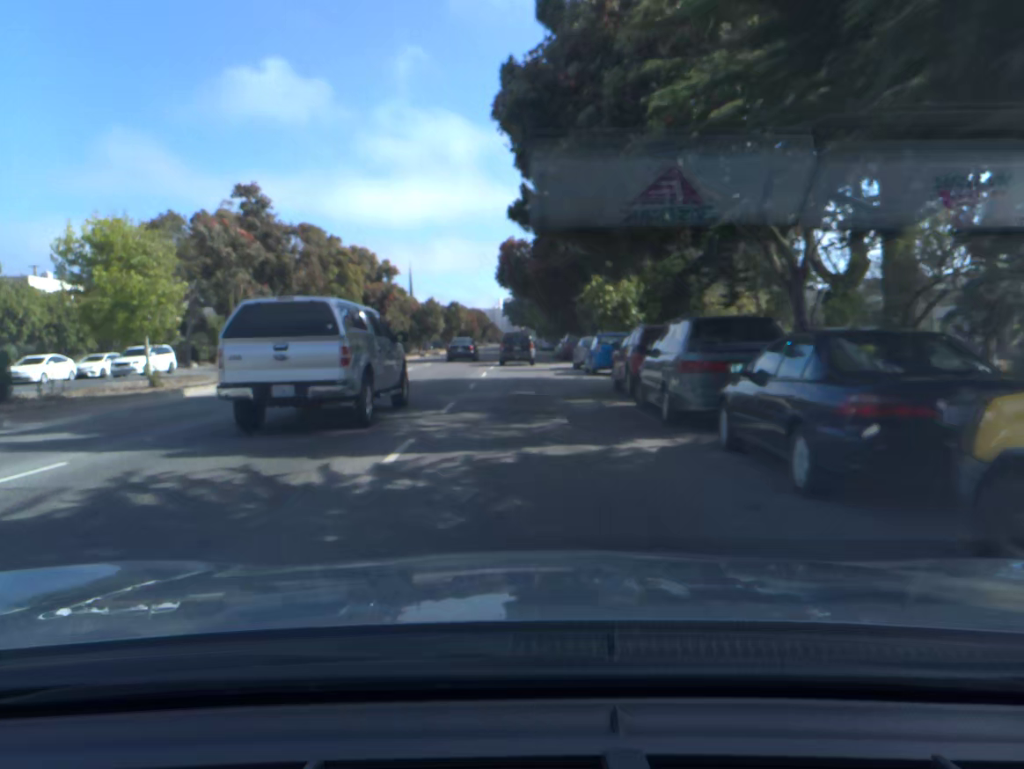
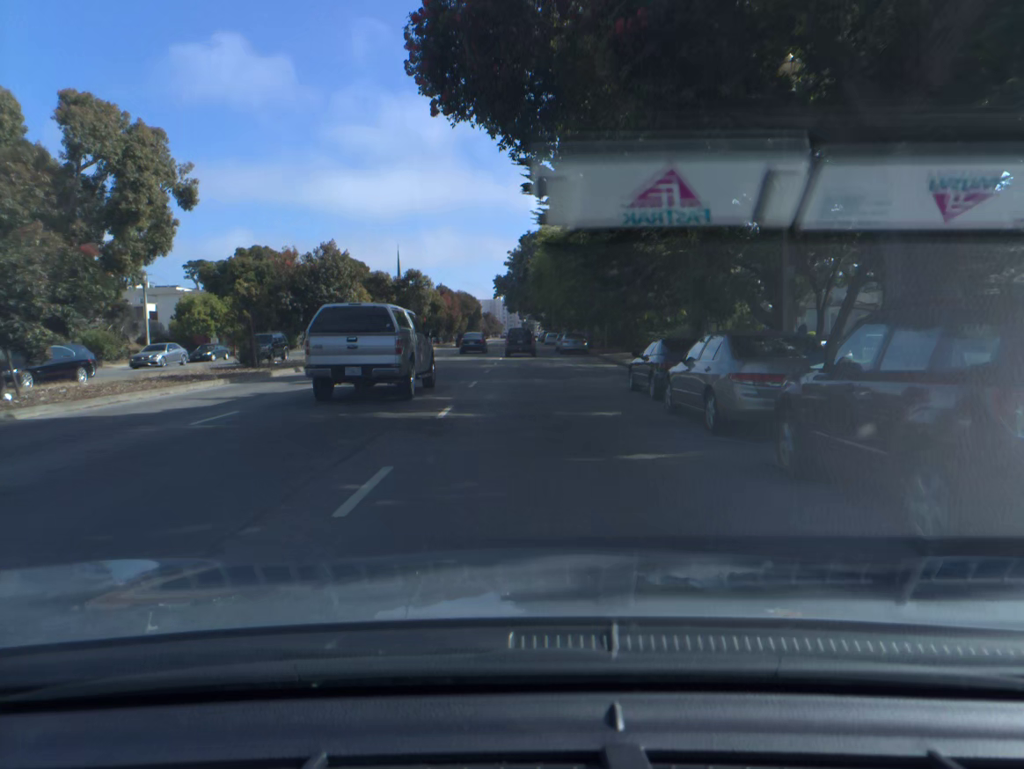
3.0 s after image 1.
(-0.3, +45.2) m; 0°
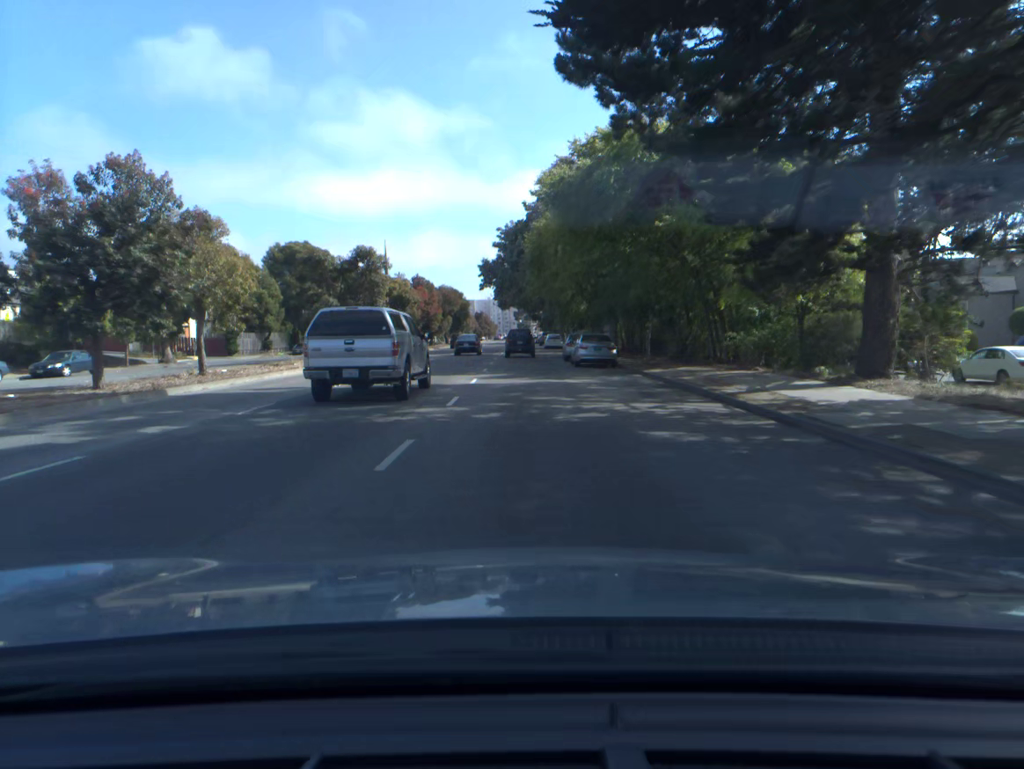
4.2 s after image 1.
(+0.1, +19.3) m; 0°
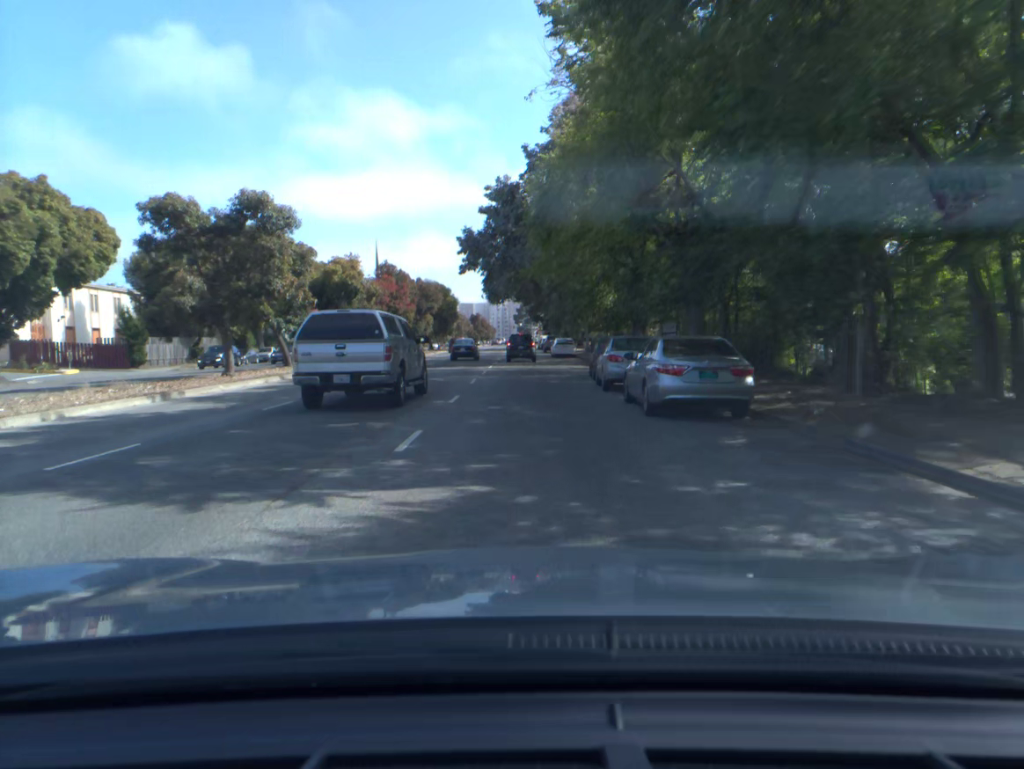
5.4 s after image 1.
(0.0, +20.2) m; 0°
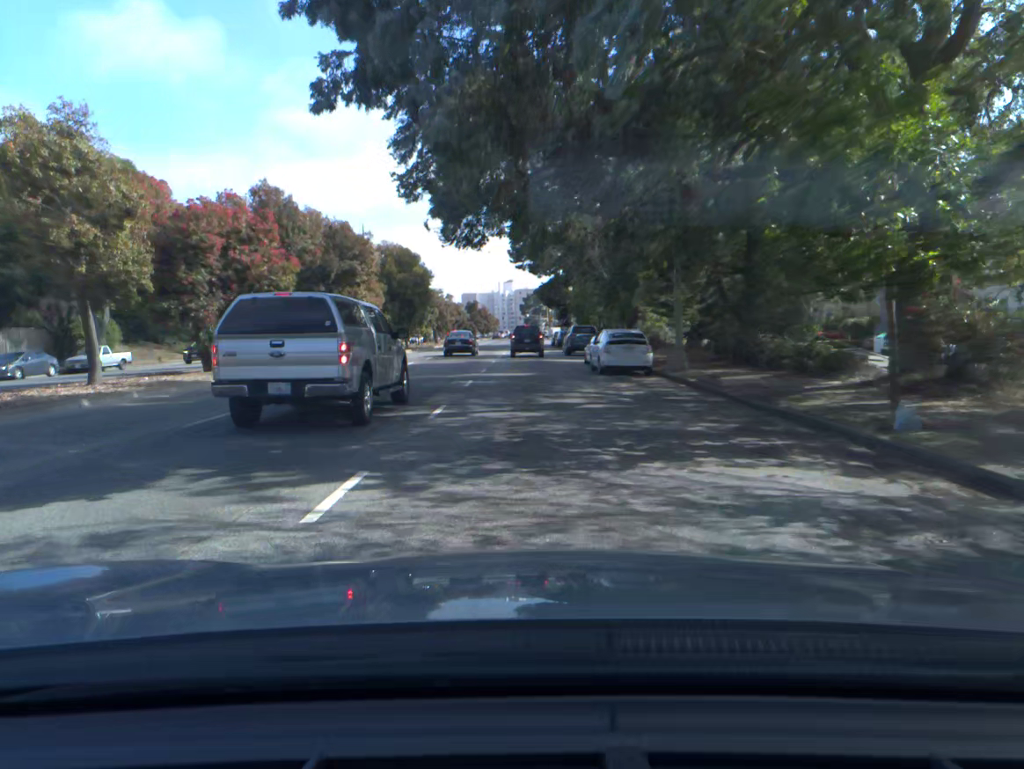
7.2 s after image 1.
(-0.2, +32.6) m; -1°
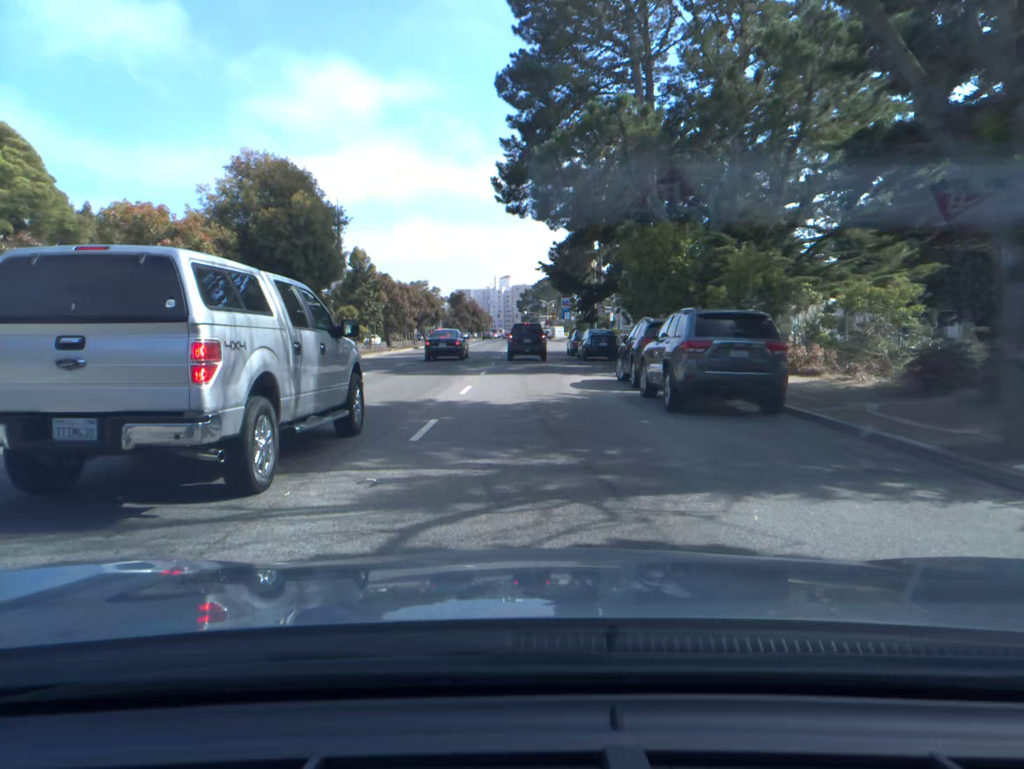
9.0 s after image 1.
(-0.1, +32.5) m; 0°
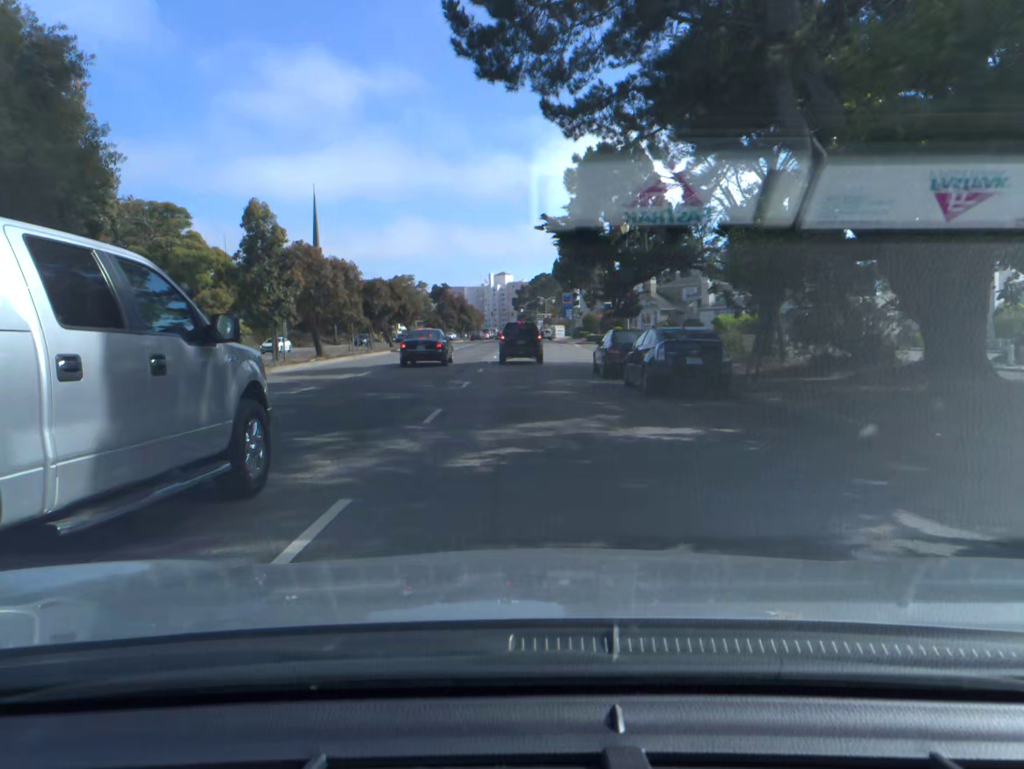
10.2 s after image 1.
(+0.1, +20.2) m; 0°
